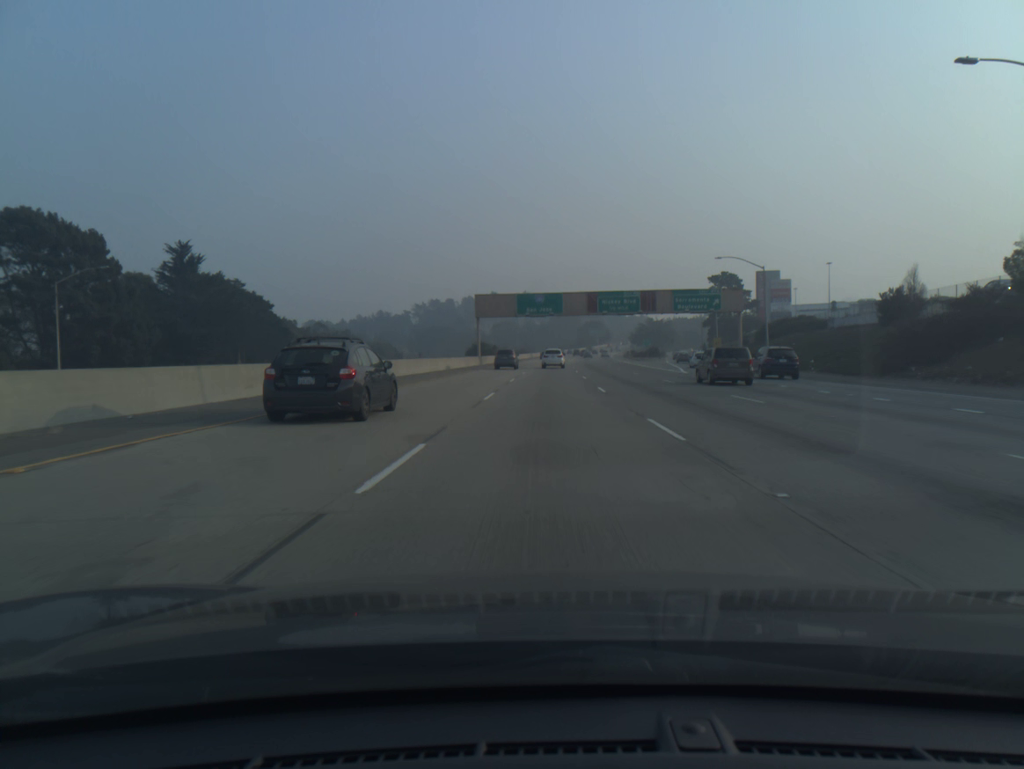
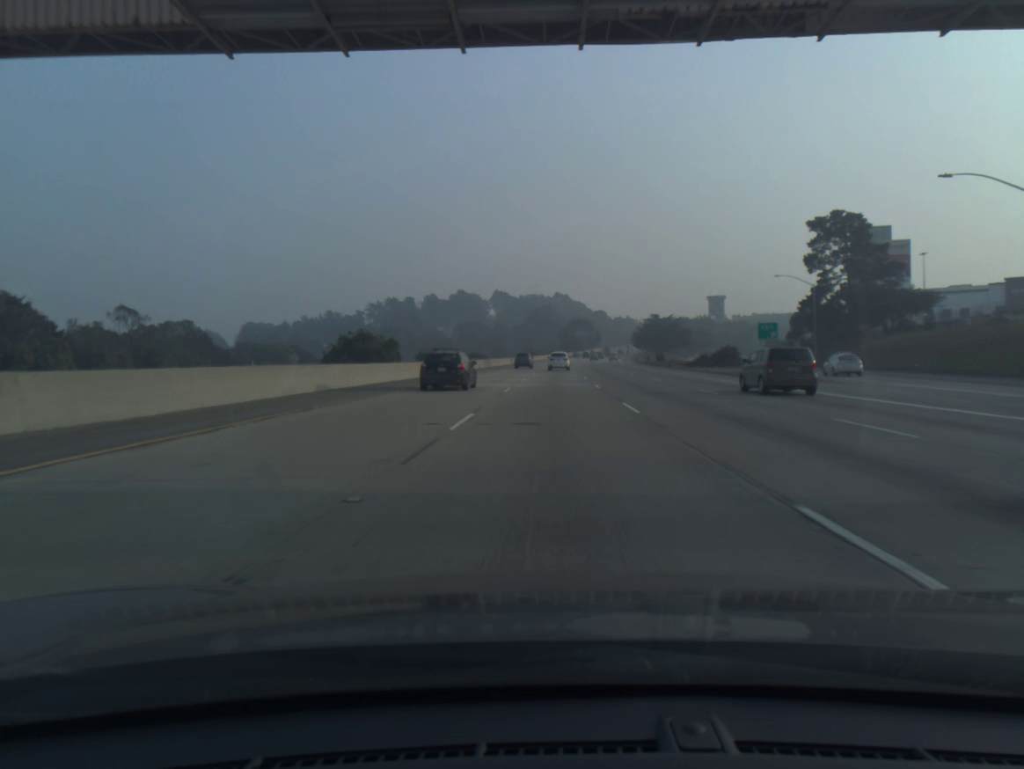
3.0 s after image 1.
(+1.3, +81.9) m; +2°
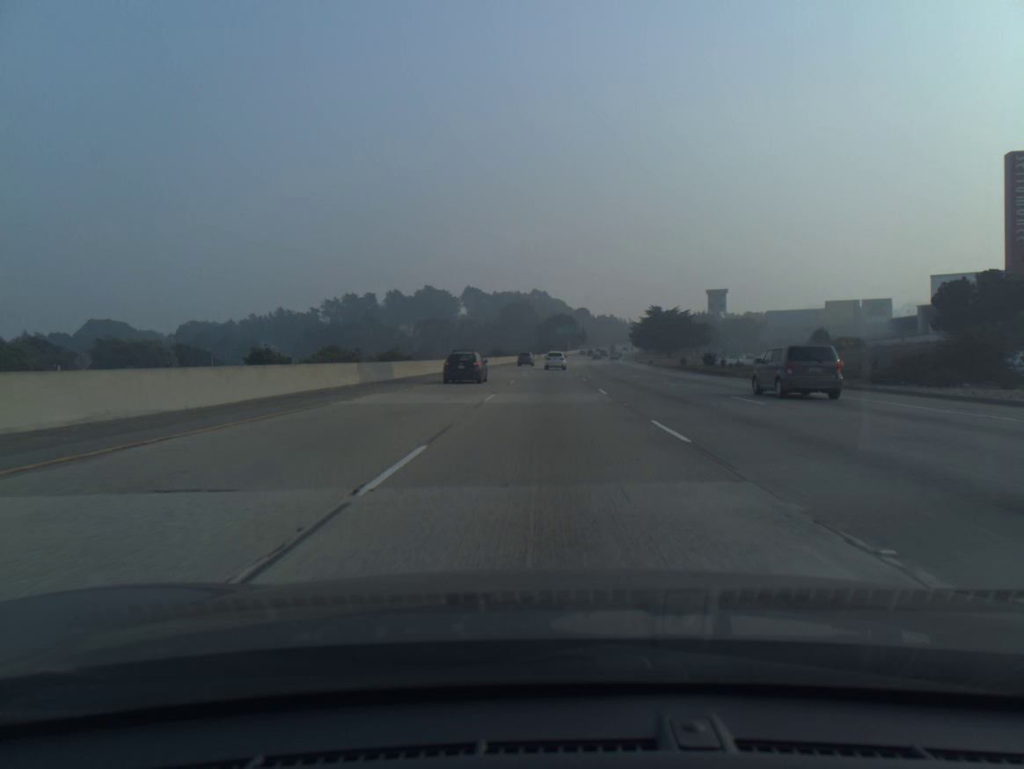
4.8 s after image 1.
(+0.7, +50.2) m; +2°
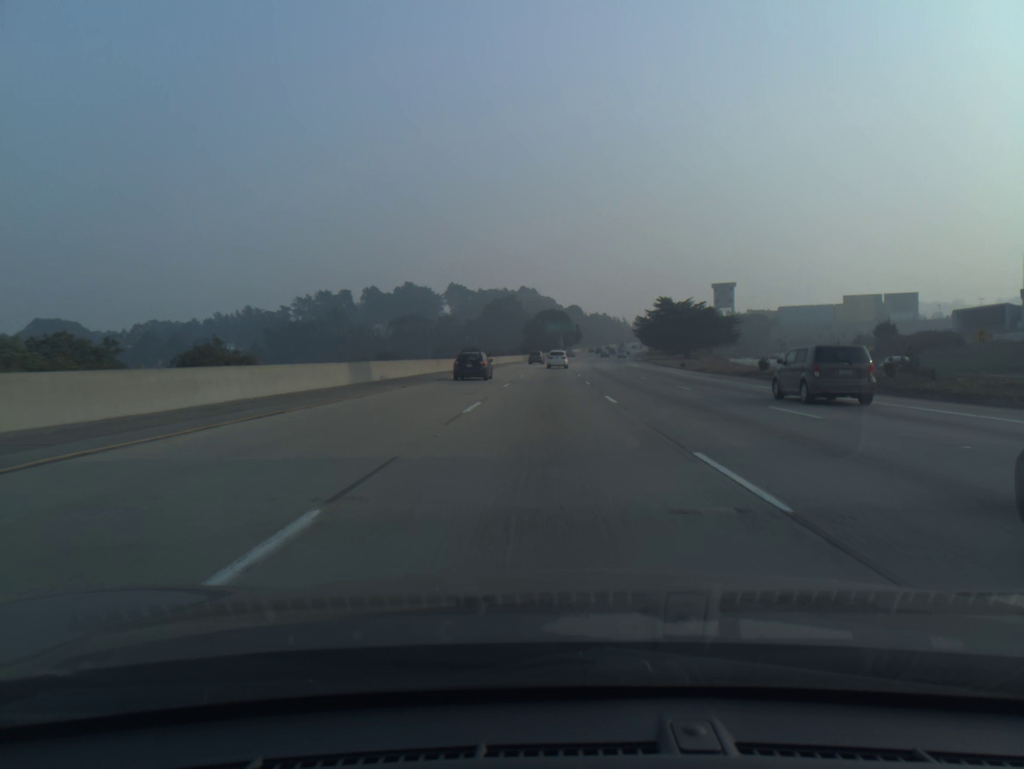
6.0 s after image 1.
(+0.3, +33.9) m; +1°
